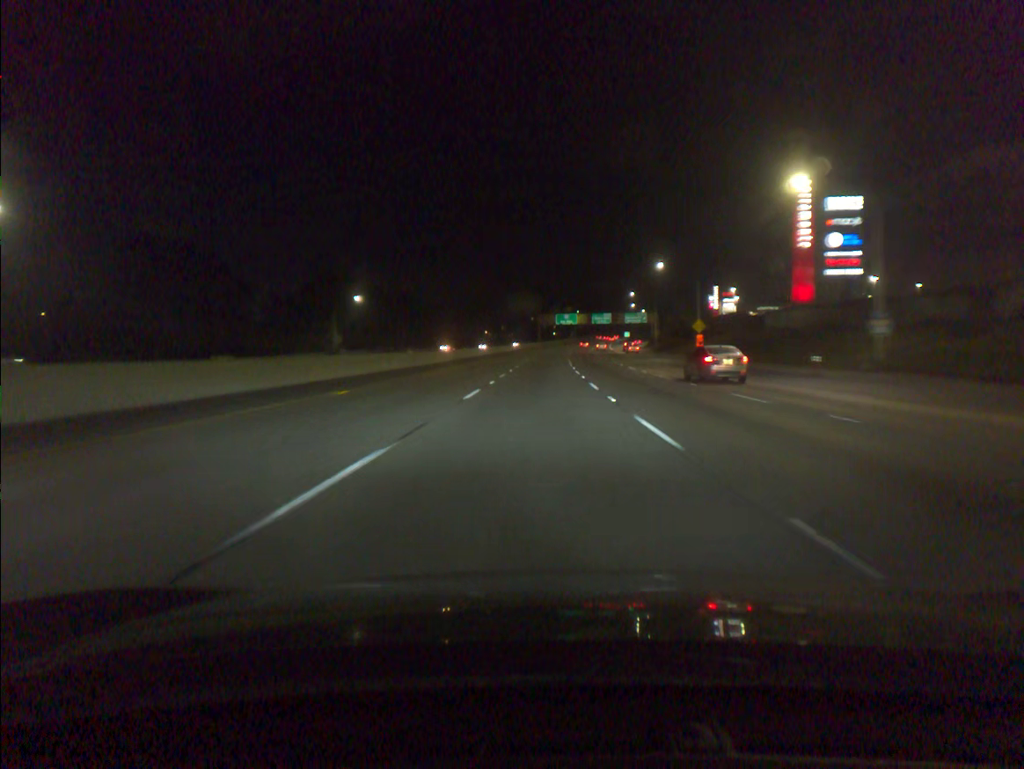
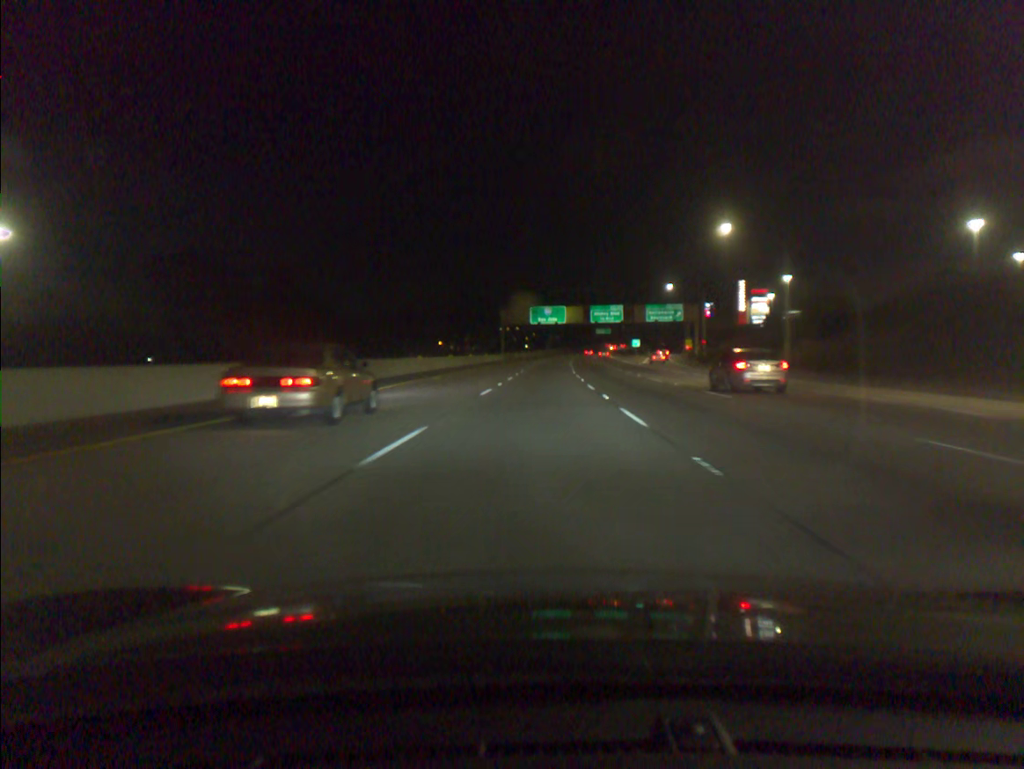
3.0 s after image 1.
(+1.3, +84.5) m; +2°
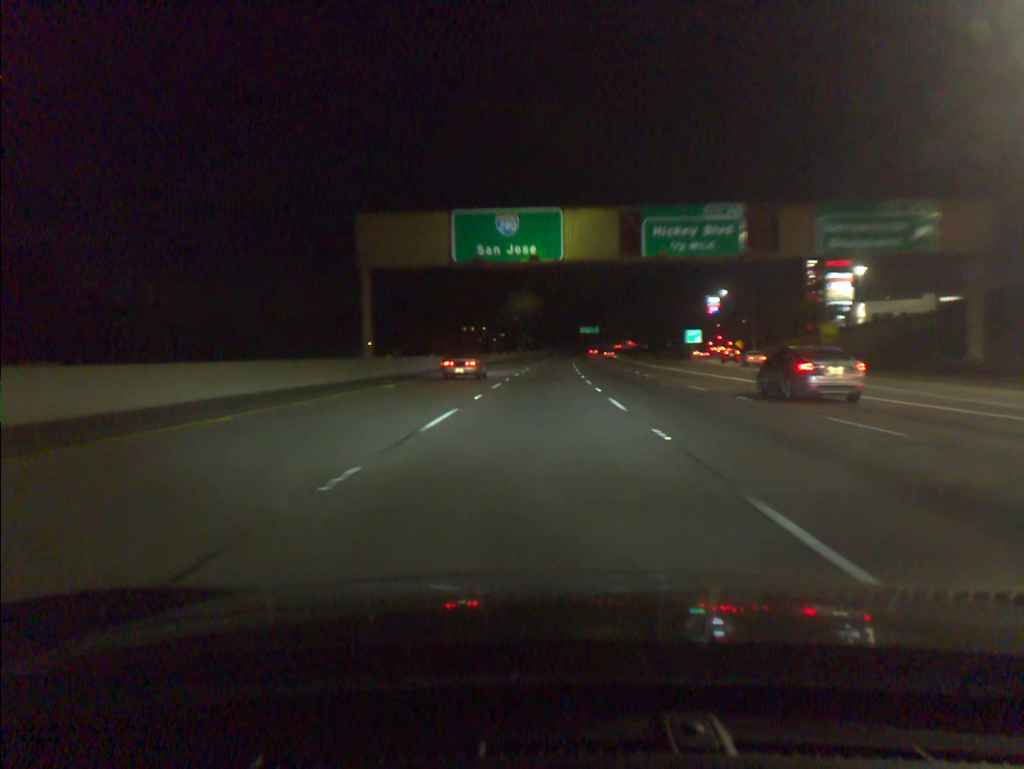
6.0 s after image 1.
(+1.5, +84.1) m; +2°
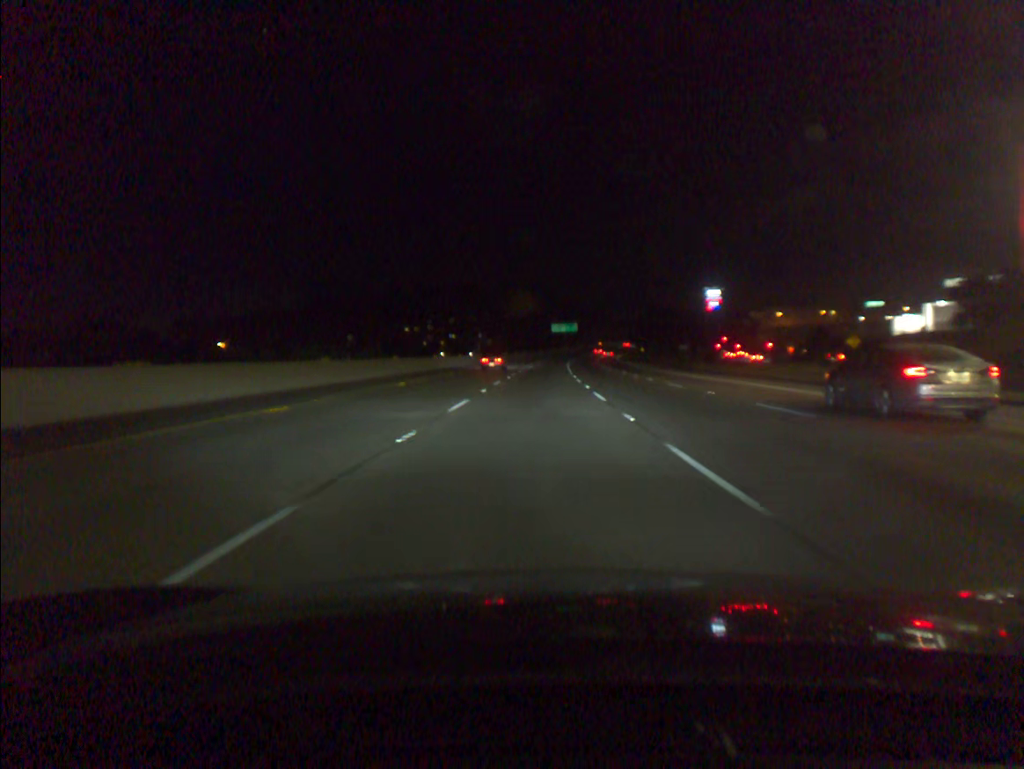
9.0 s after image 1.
(+1.8, +84.0) m; +3°
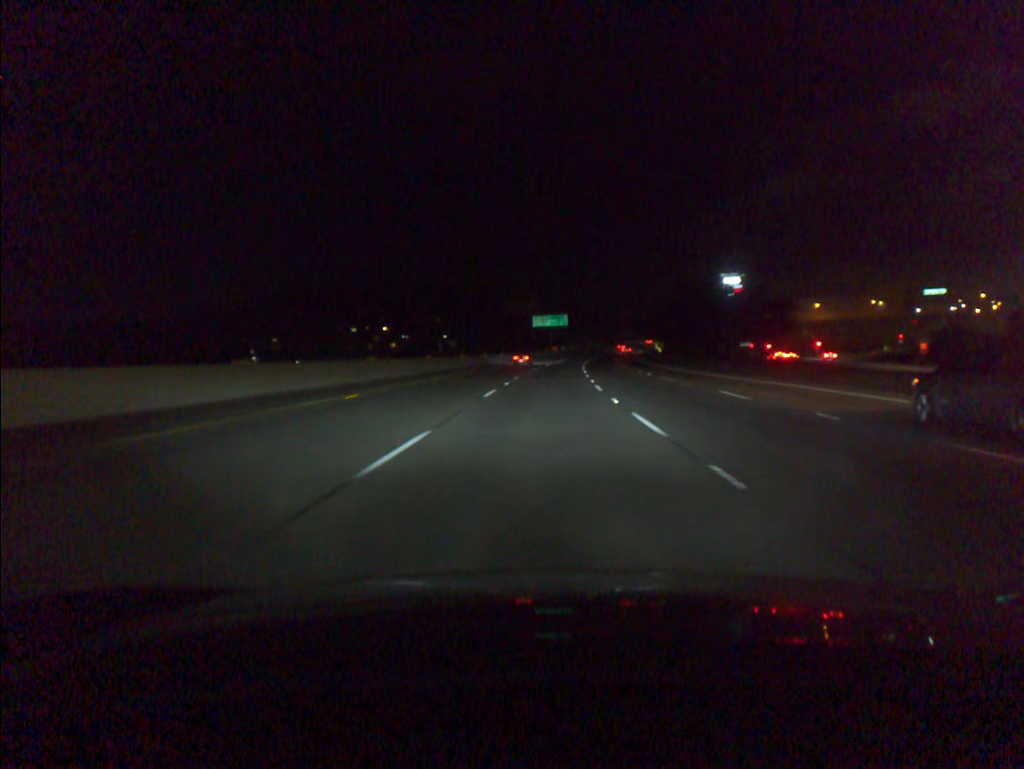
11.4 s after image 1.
(+0.7, +67.5) m; +1°
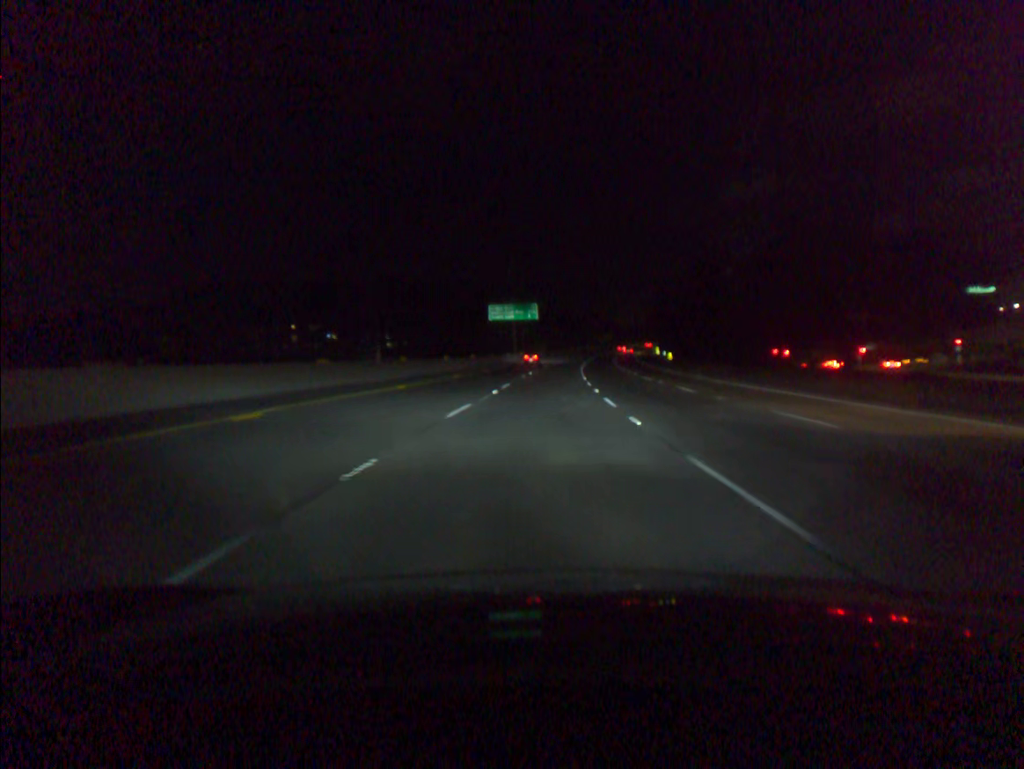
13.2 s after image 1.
(+1.1, +50.7) m; +2°
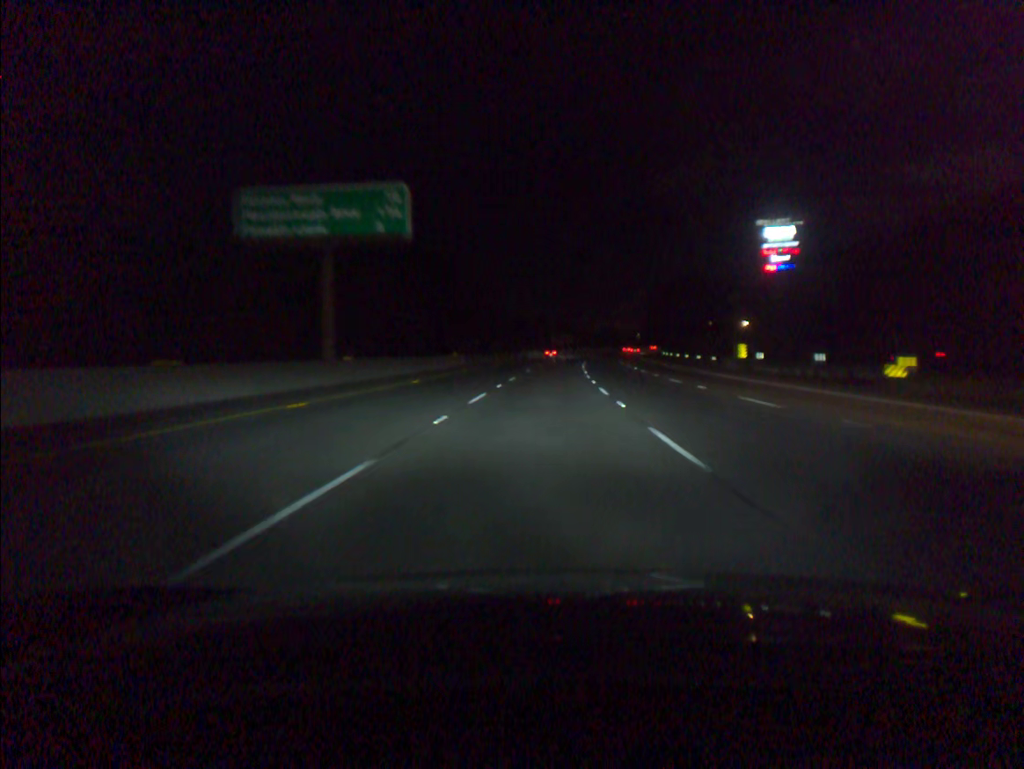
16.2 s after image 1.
(+3.0, +84.3) m; +4°
